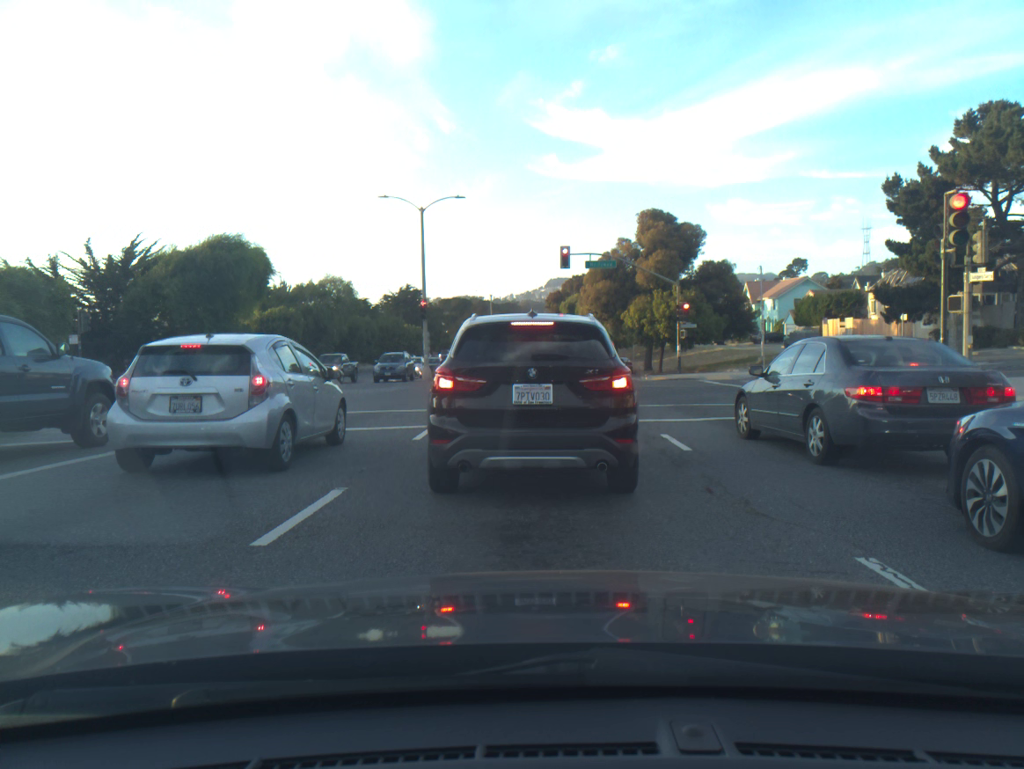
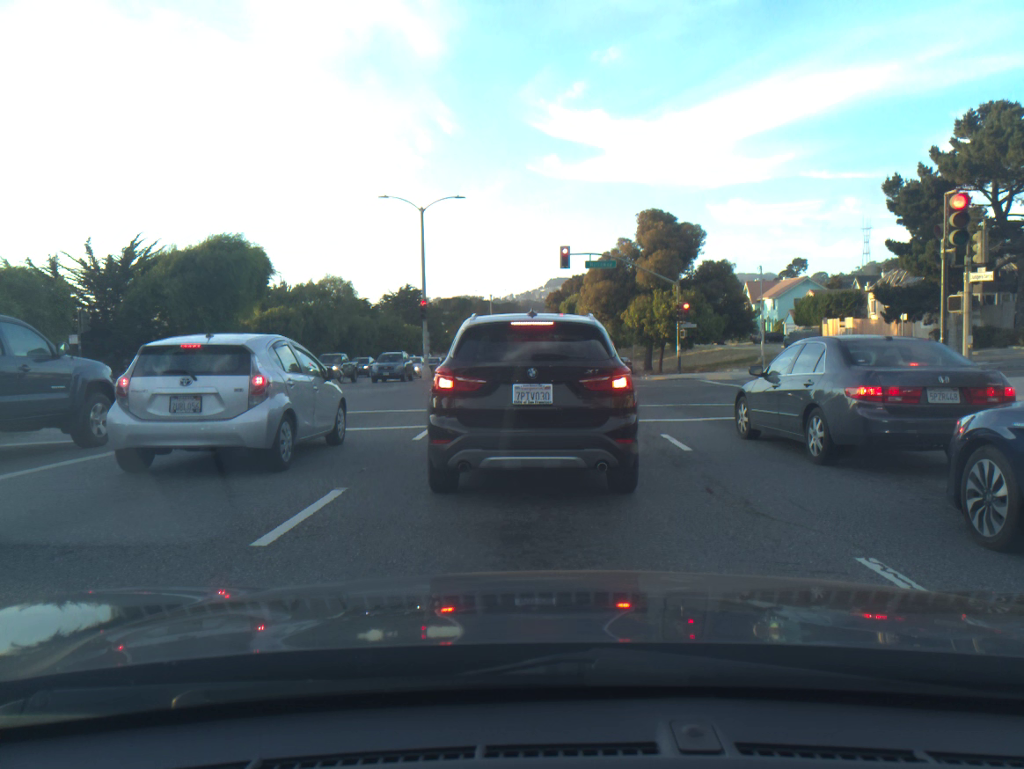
(0.0, 0.0) m; 0°
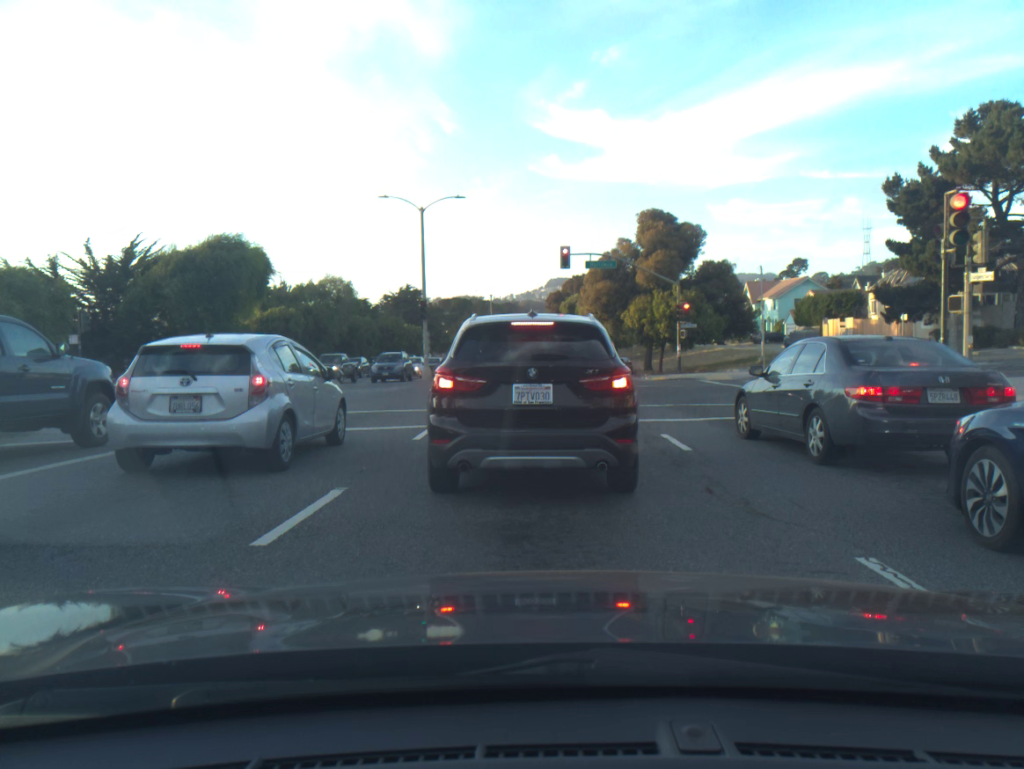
(0.0, 0.0) m; 0°
